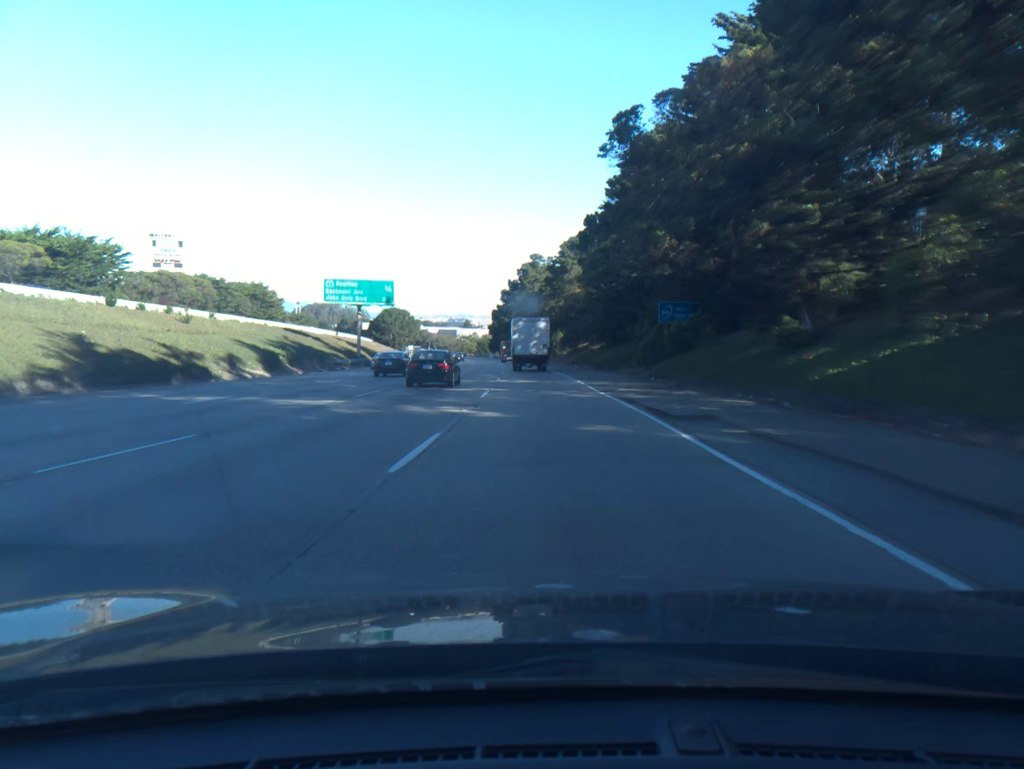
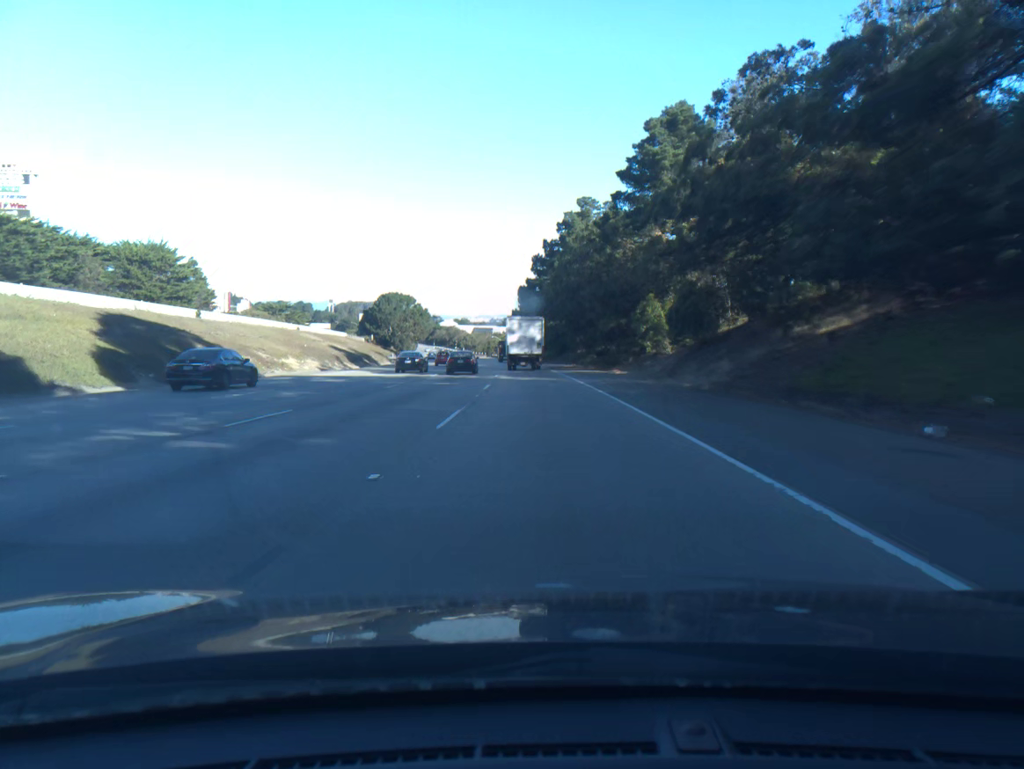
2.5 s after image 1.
(-1.6, +68.3) m; -3°
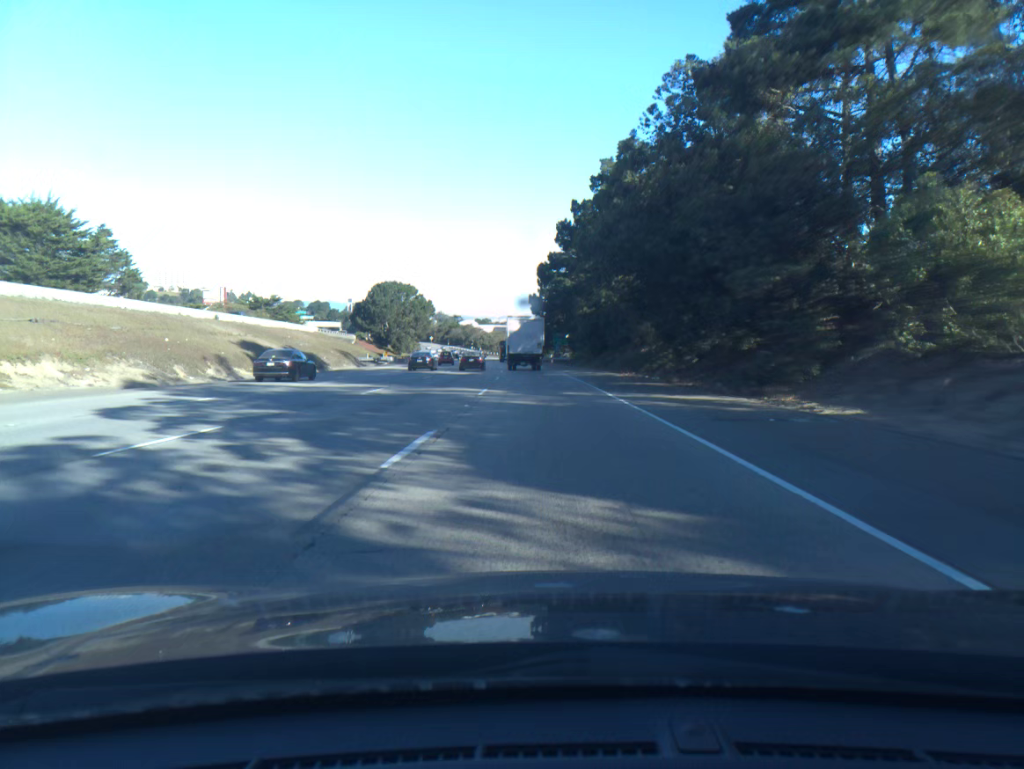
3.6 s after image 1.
(-0.5, +33.5) m; -2°
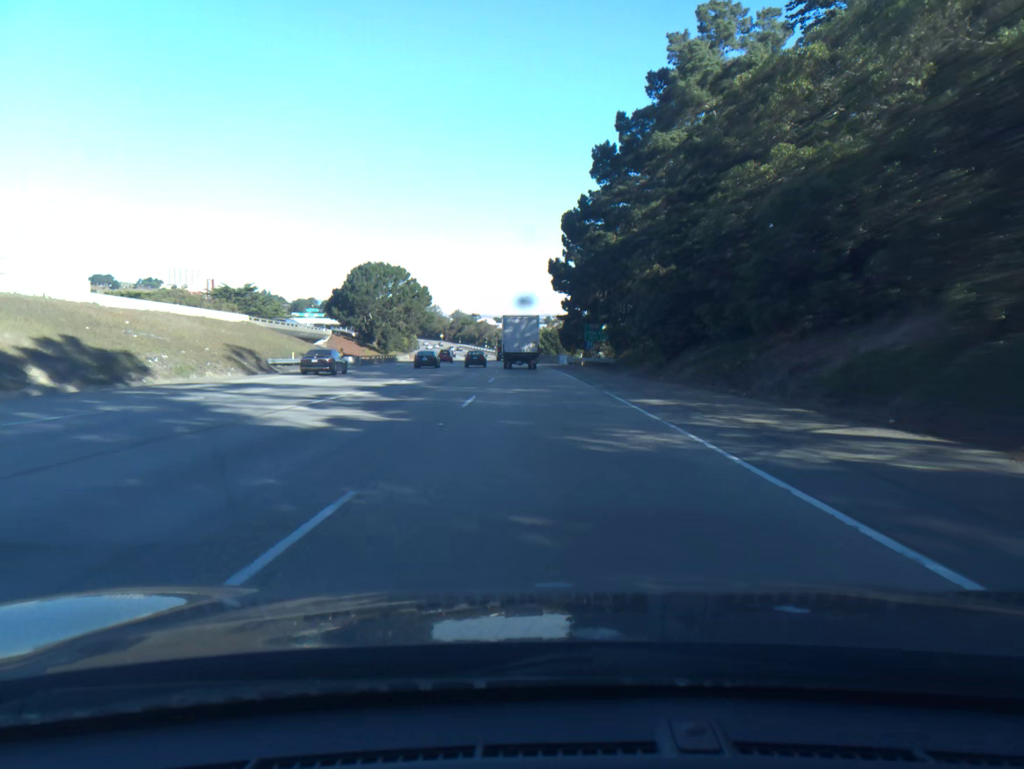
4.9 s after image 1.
(-0.5, +35.0) m; -2°
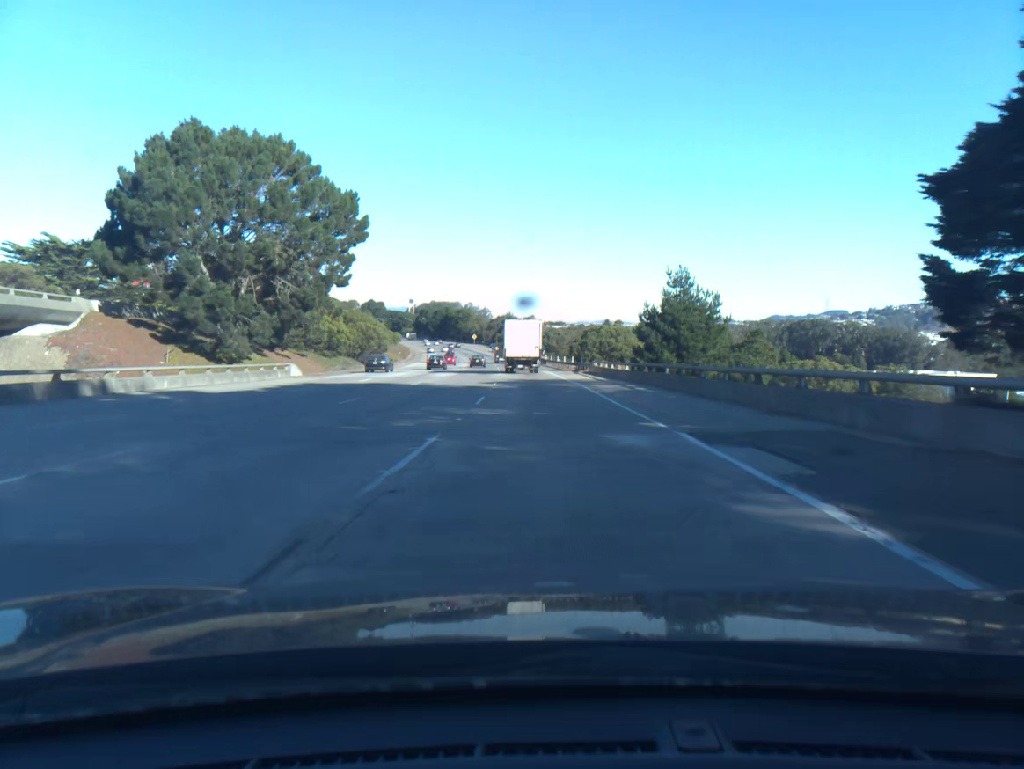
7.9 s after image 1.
(-3.1, +85.2) m; -4°
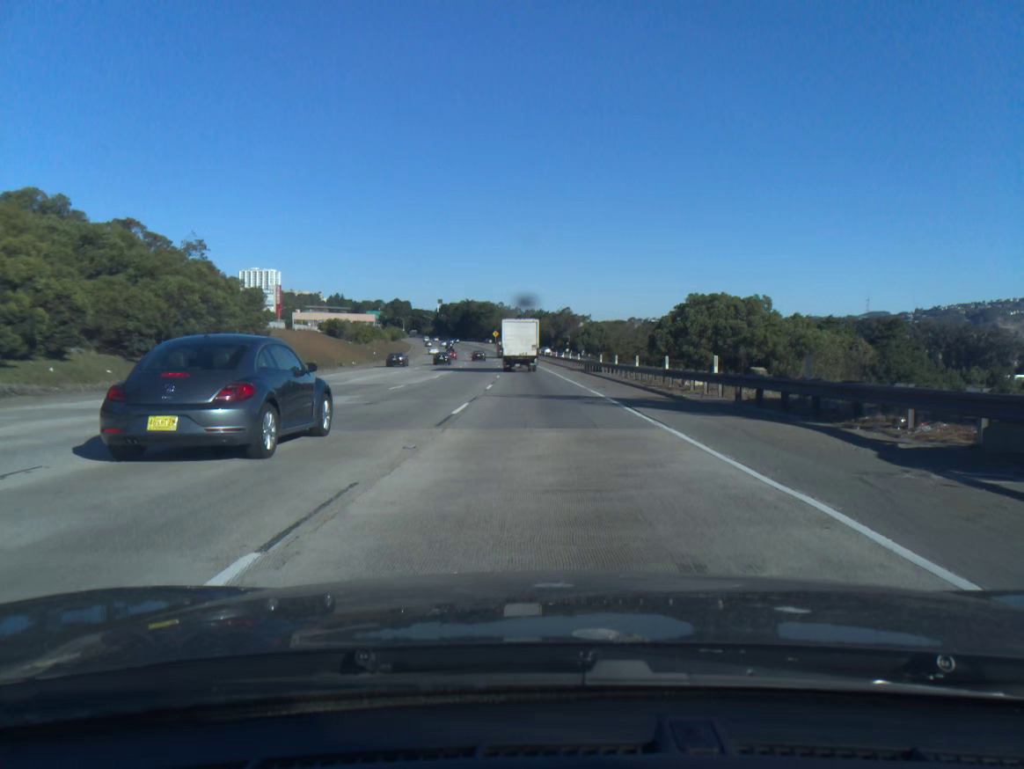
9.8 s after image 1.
(-0.9, +51.5) m; -2°
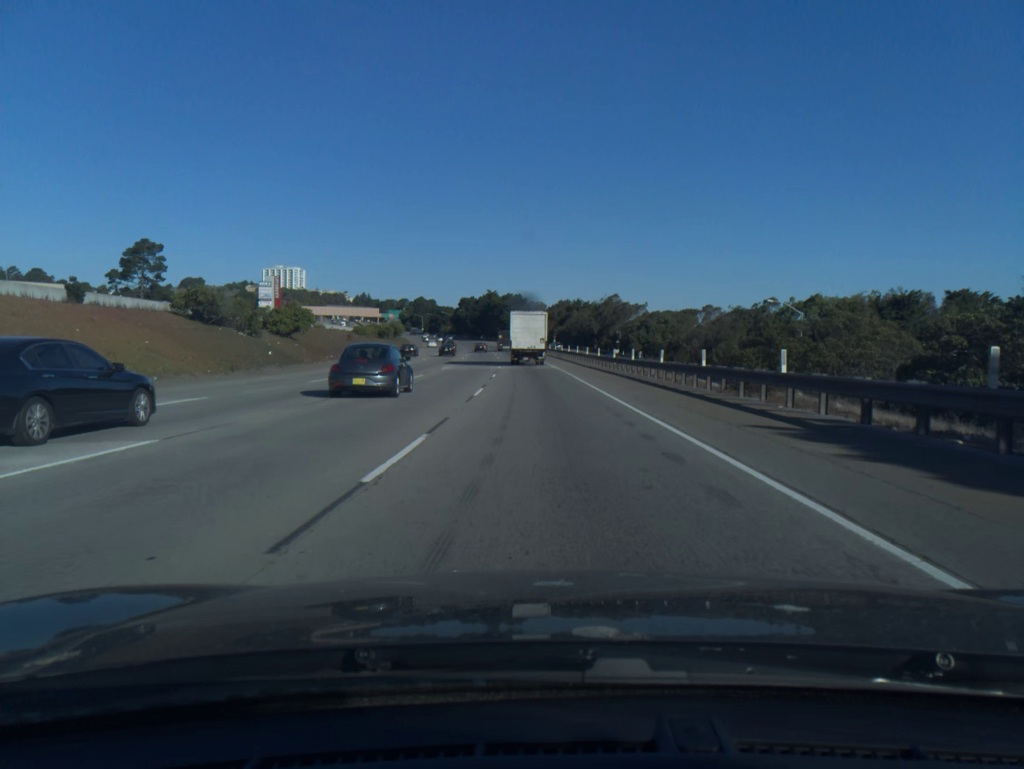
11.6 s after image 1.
(-1.2, +51.7) m; -3°
